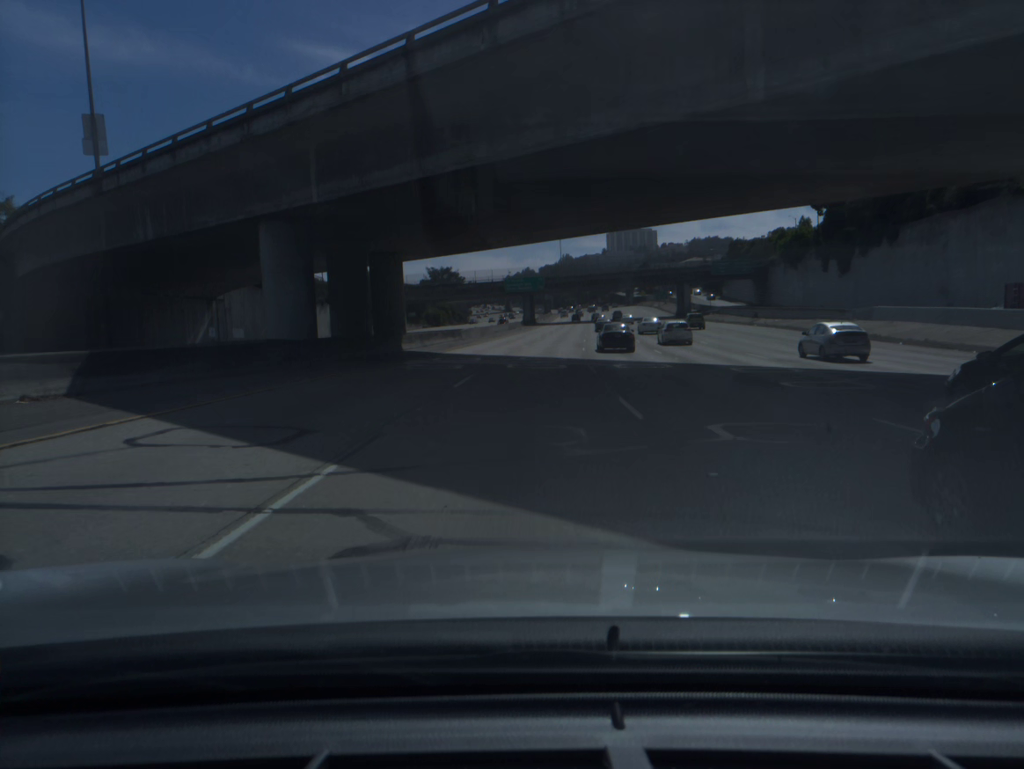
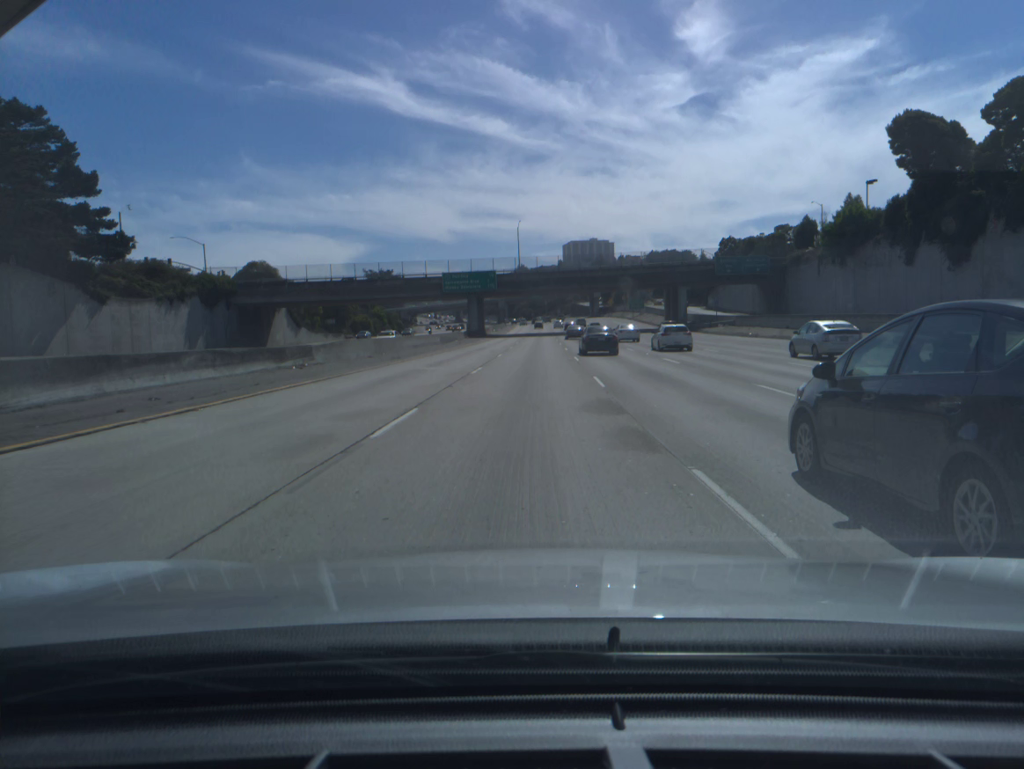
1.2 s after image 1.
(+1.1, +37.4) m; +3°
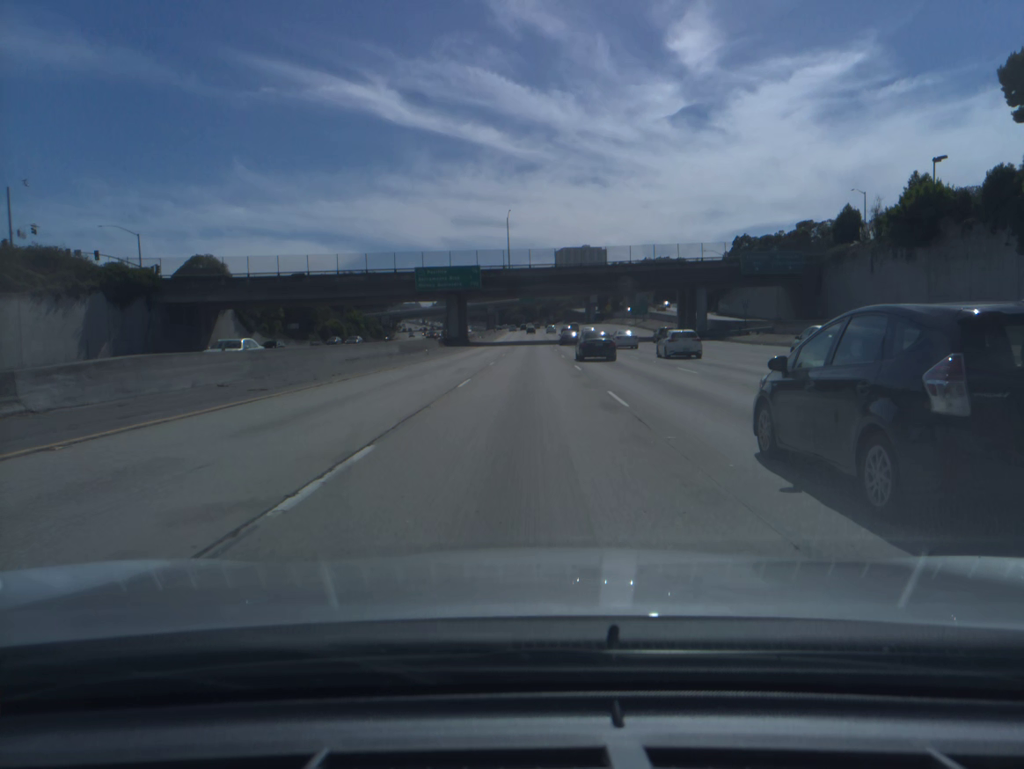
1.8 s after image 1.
(+0.2, +18.7) m; +1°
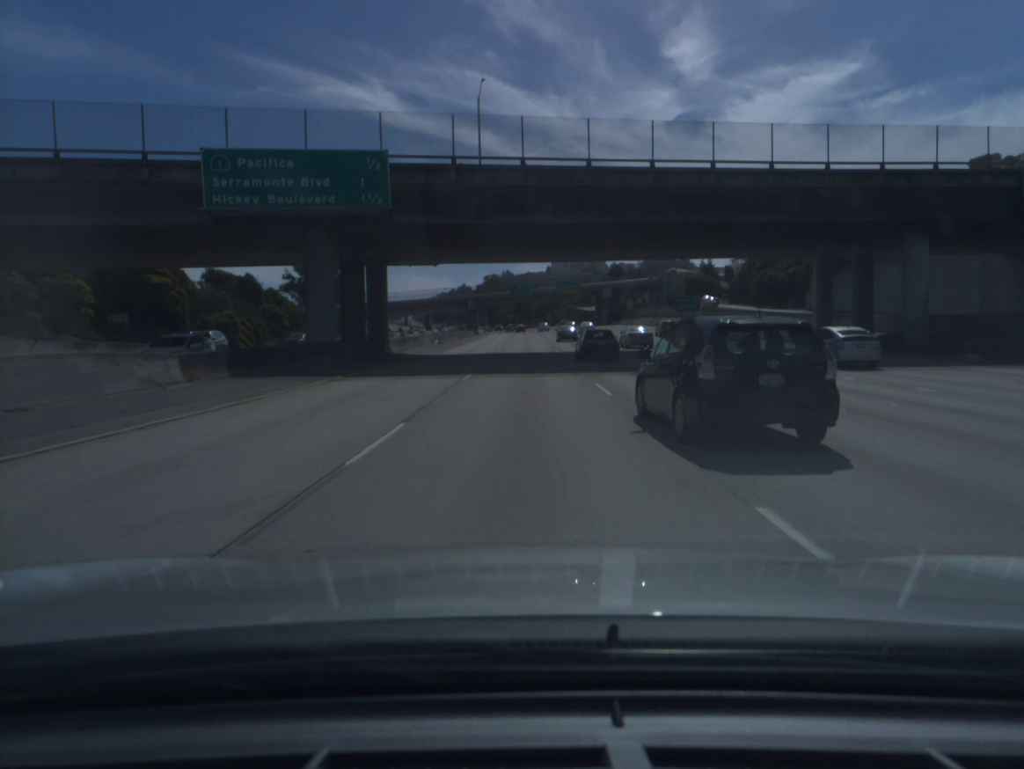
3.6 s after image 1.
(+0.4, +56.1) m; 0°
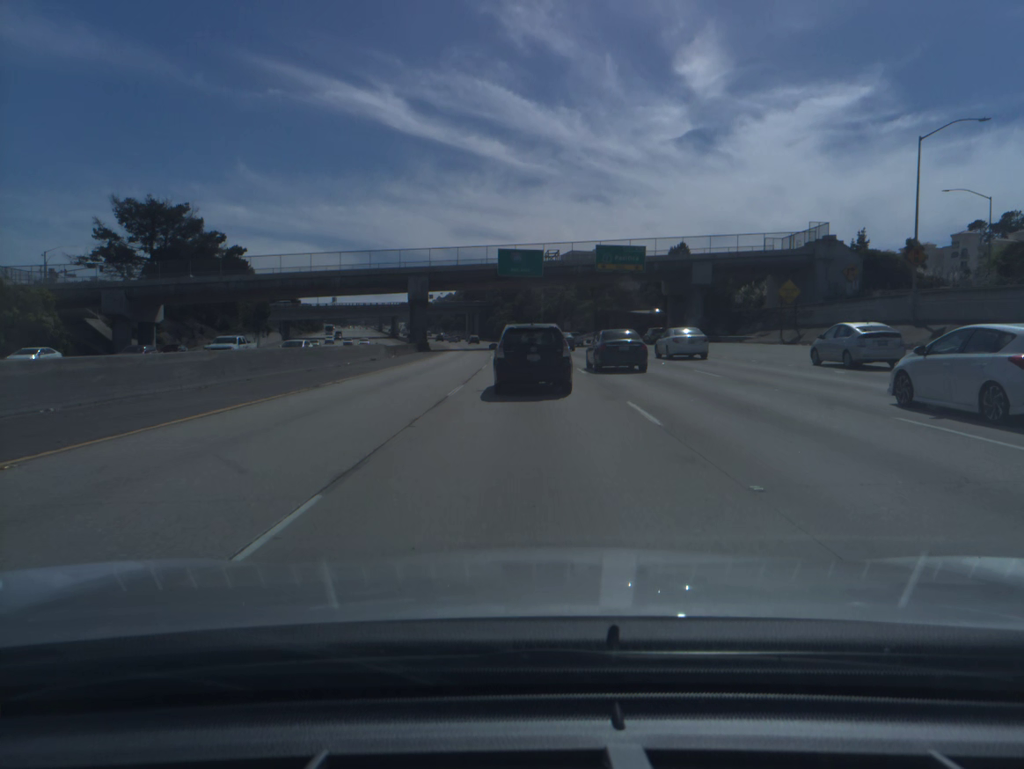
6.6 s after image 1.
(-0.1, +93.0) m; 0°
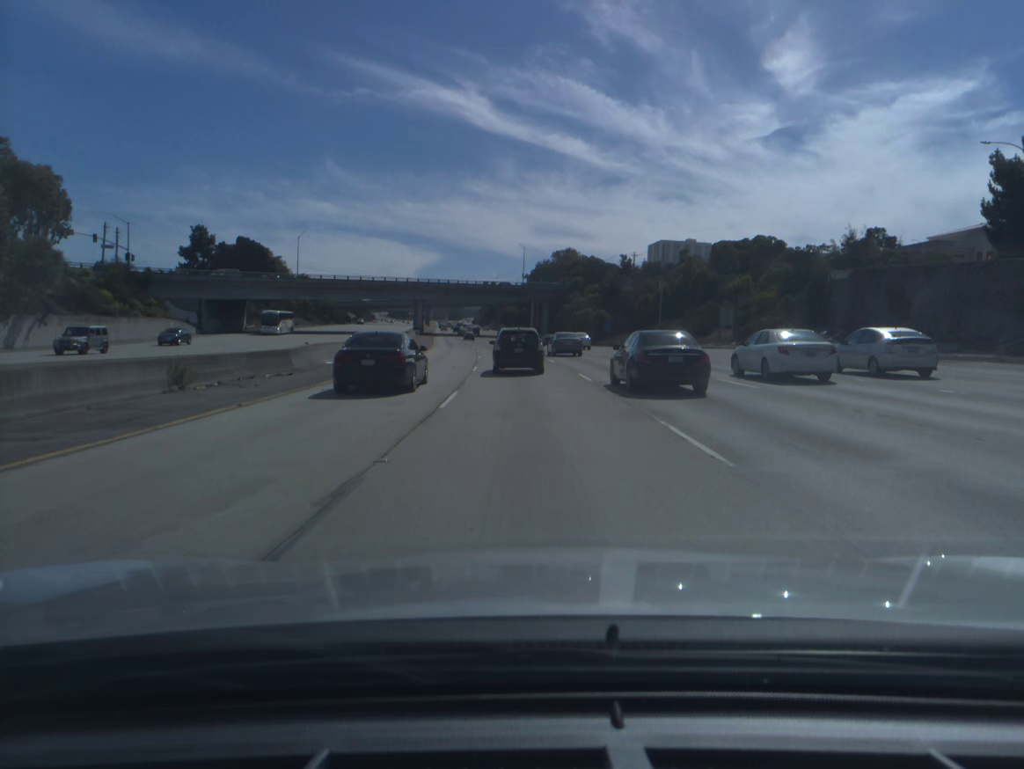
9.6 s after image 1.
(-3.0, +90.6) m; -5°
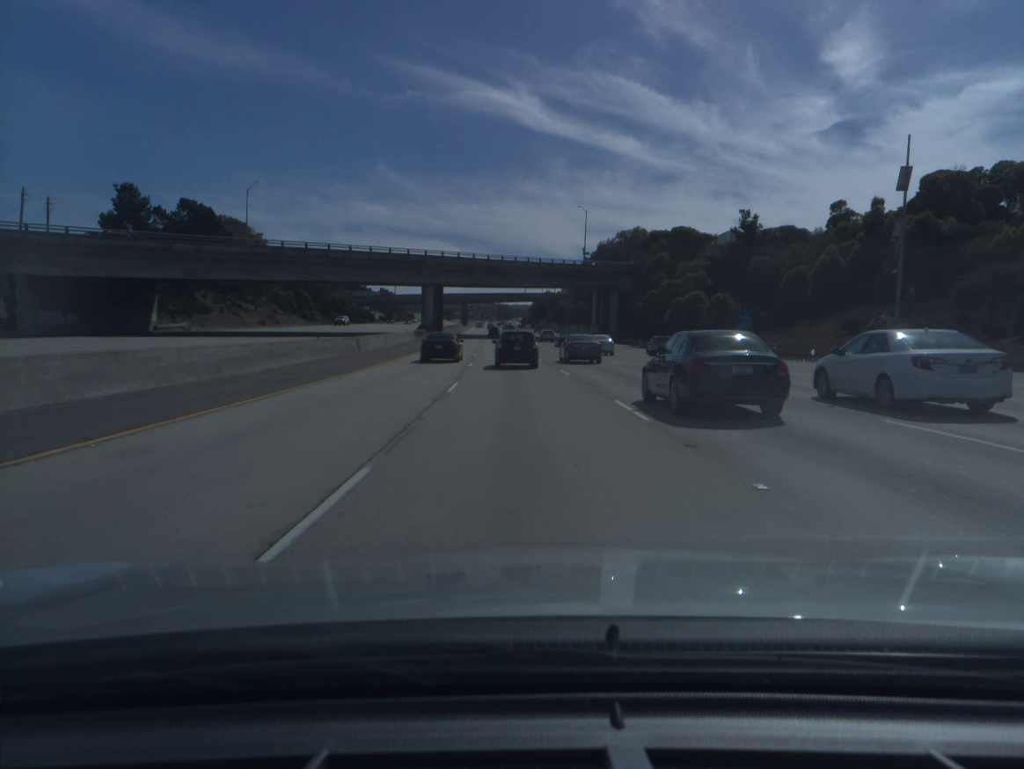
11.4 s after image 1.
(-1.7, +54.1) m; -4°
